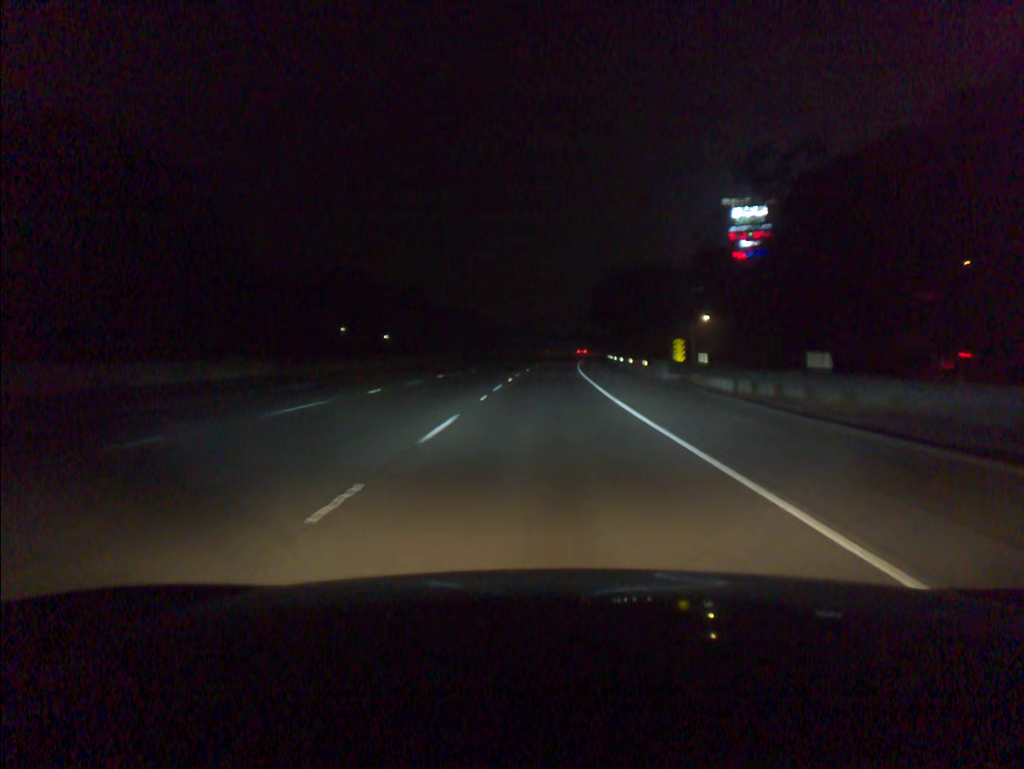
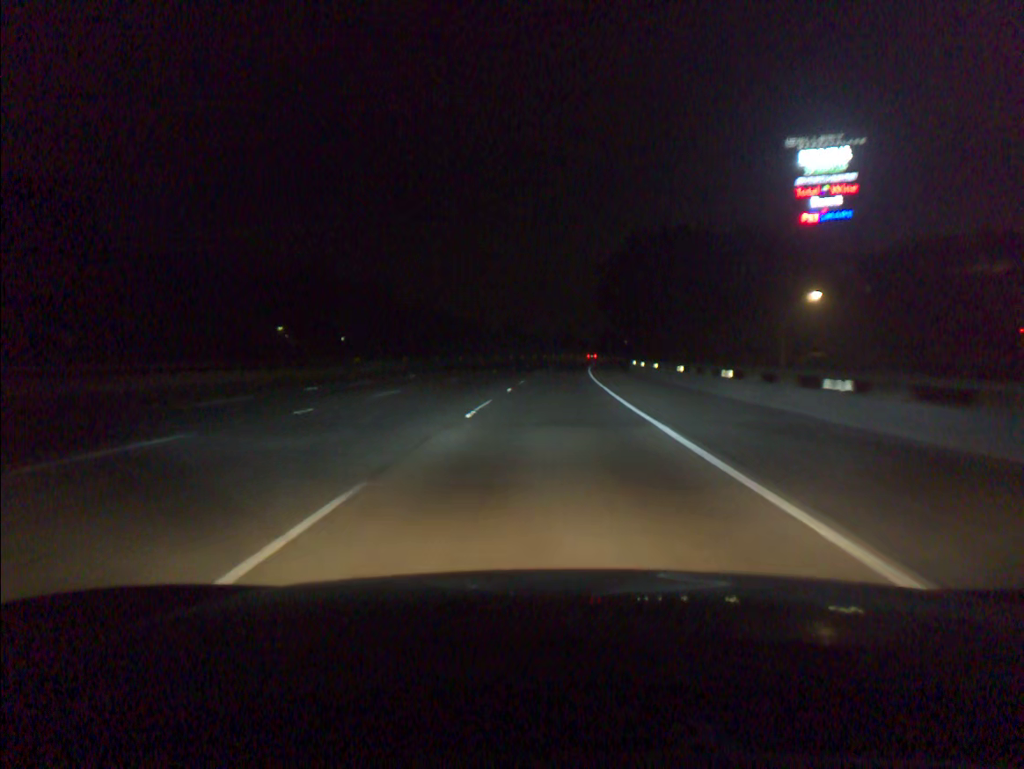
(+0.3, +36.5) m; +1°
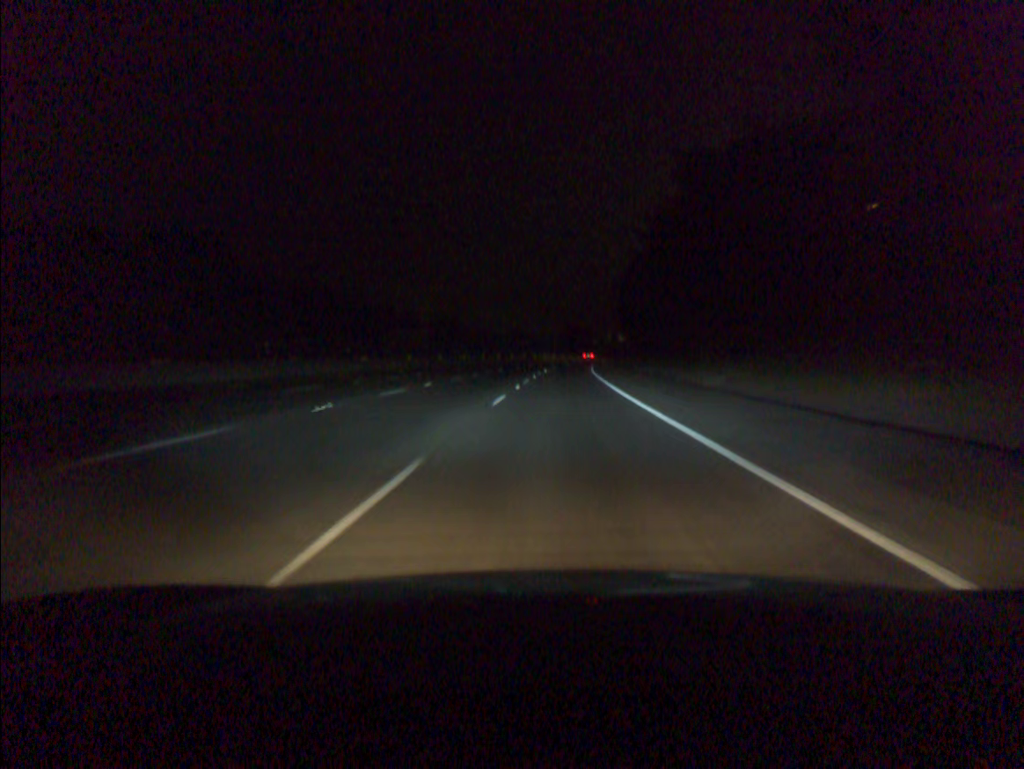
(+2.2, +72.2) m; +3°
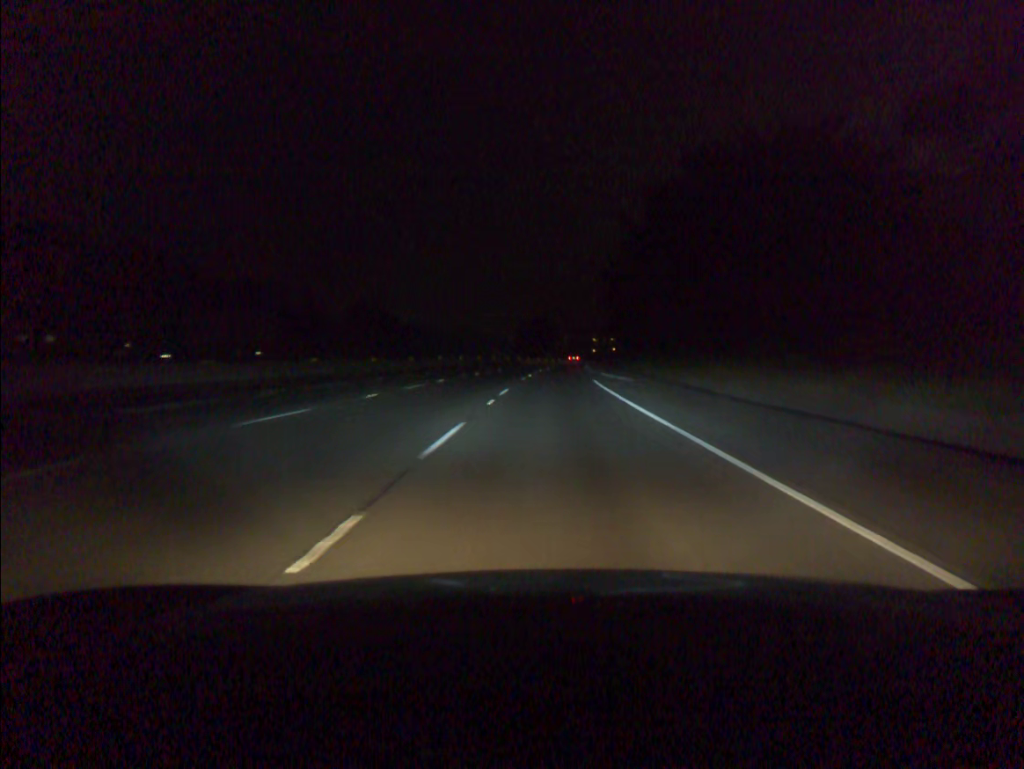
(+1.3, +53.1) m; +3°
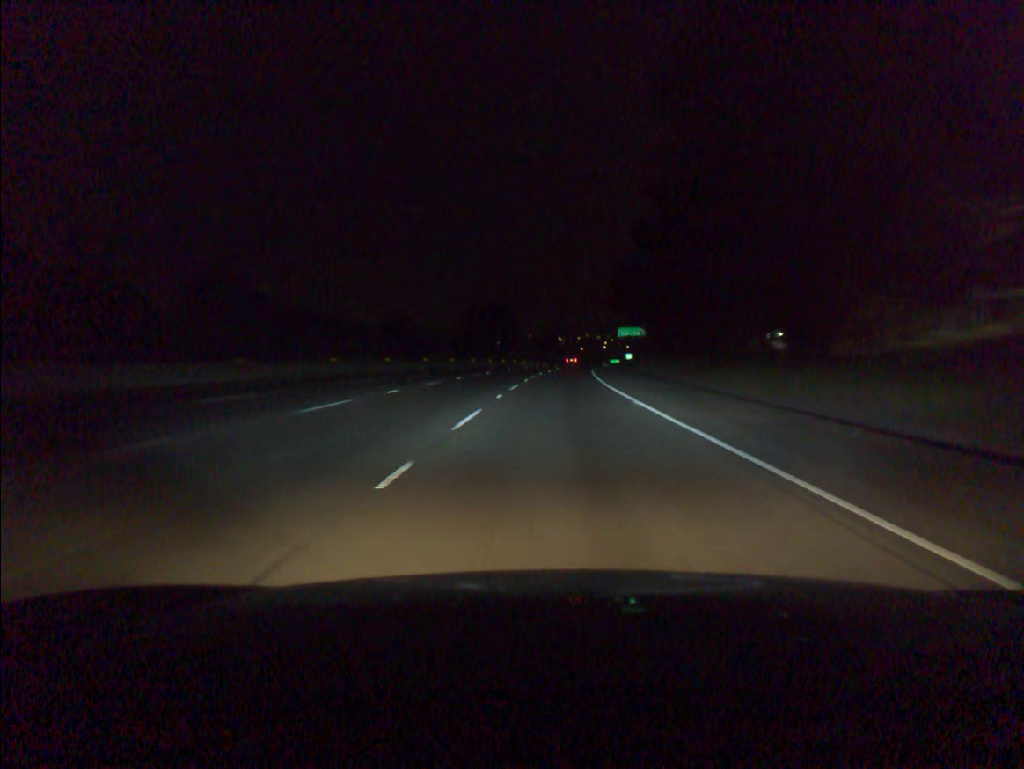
(+1.8, +69.6) m; +3°
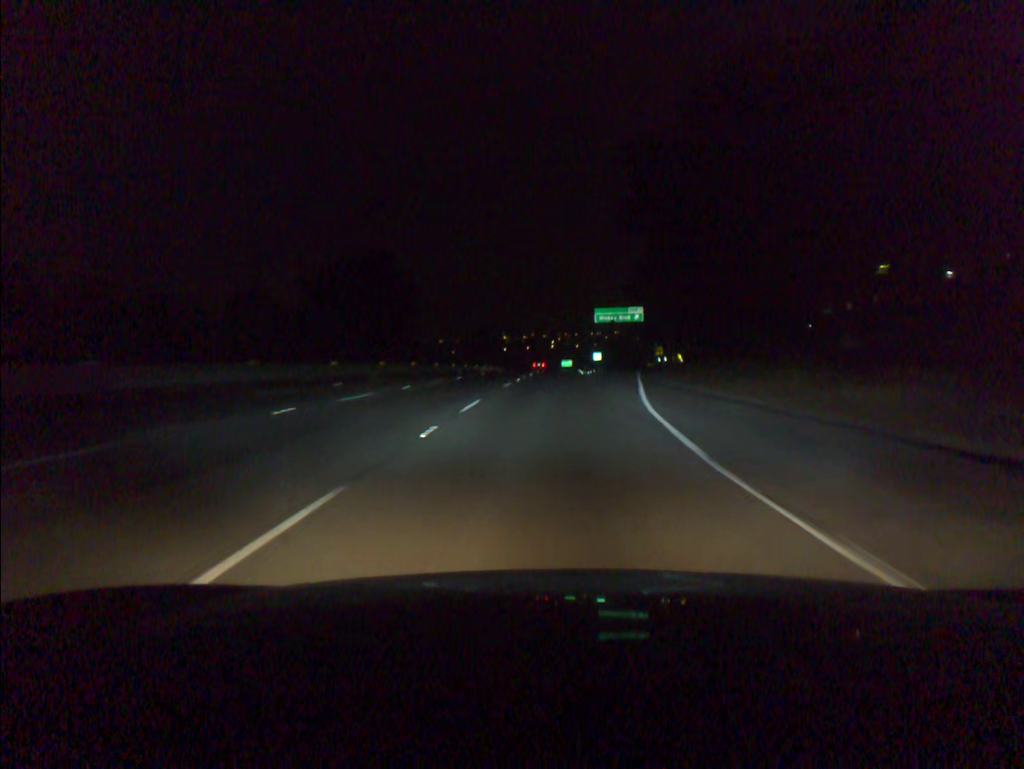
(+2.6, +68.4) m; +4°
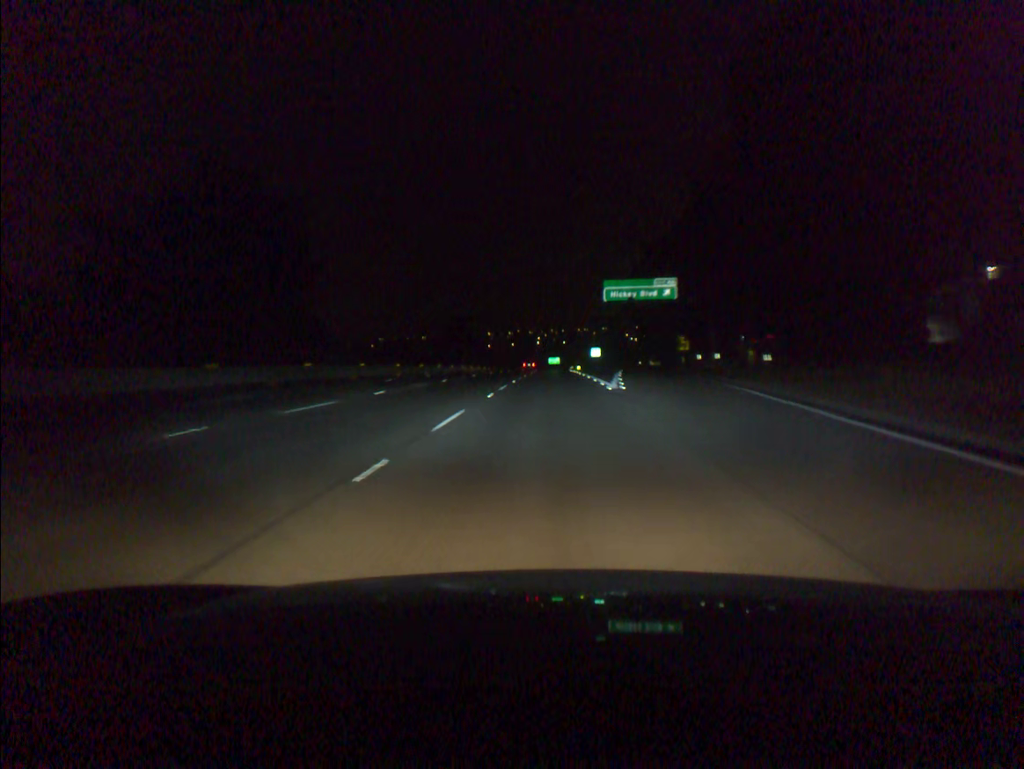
(+0.4, +33.7) m; +1°
